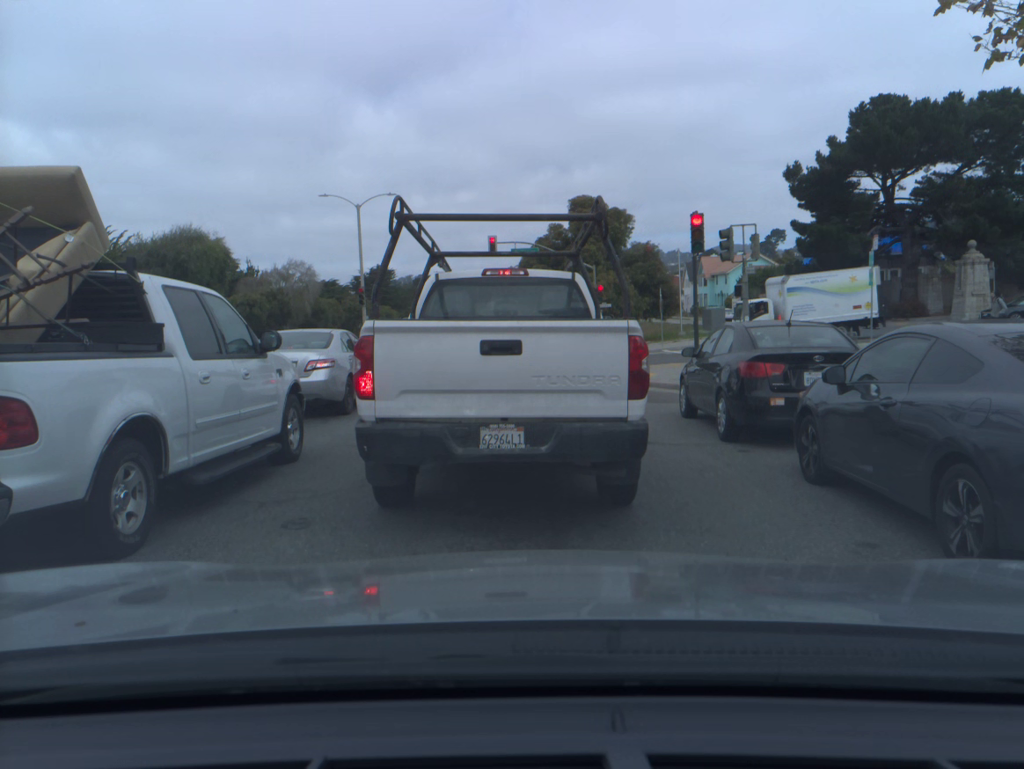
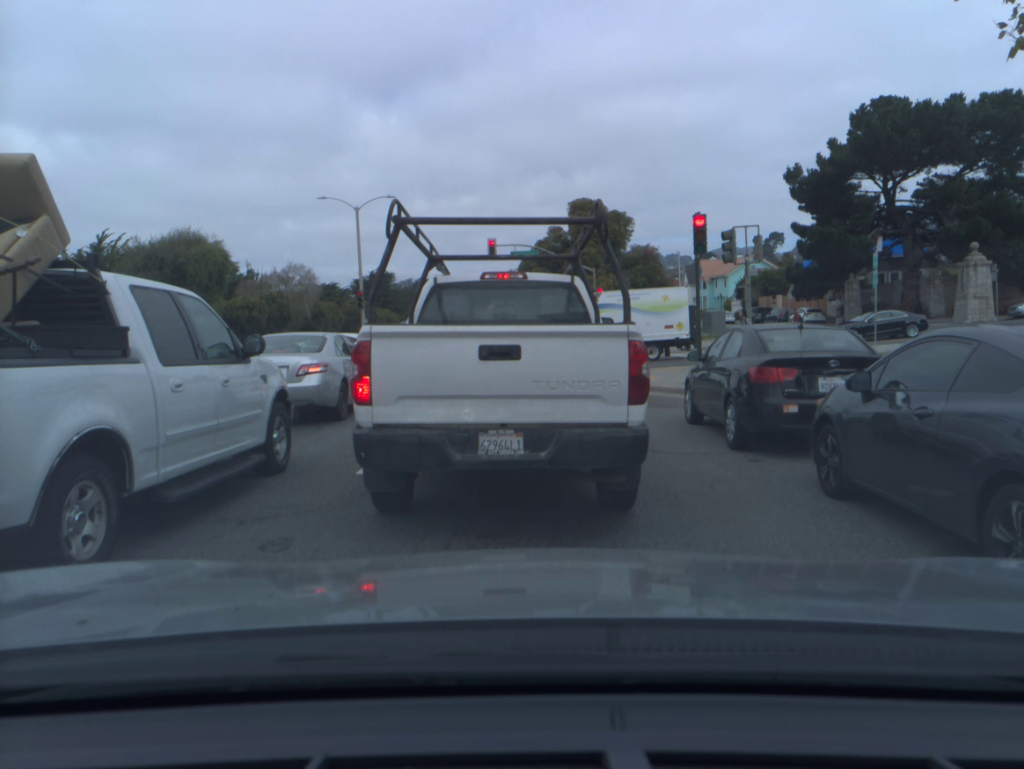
(0.0, +0.5) m; 0°
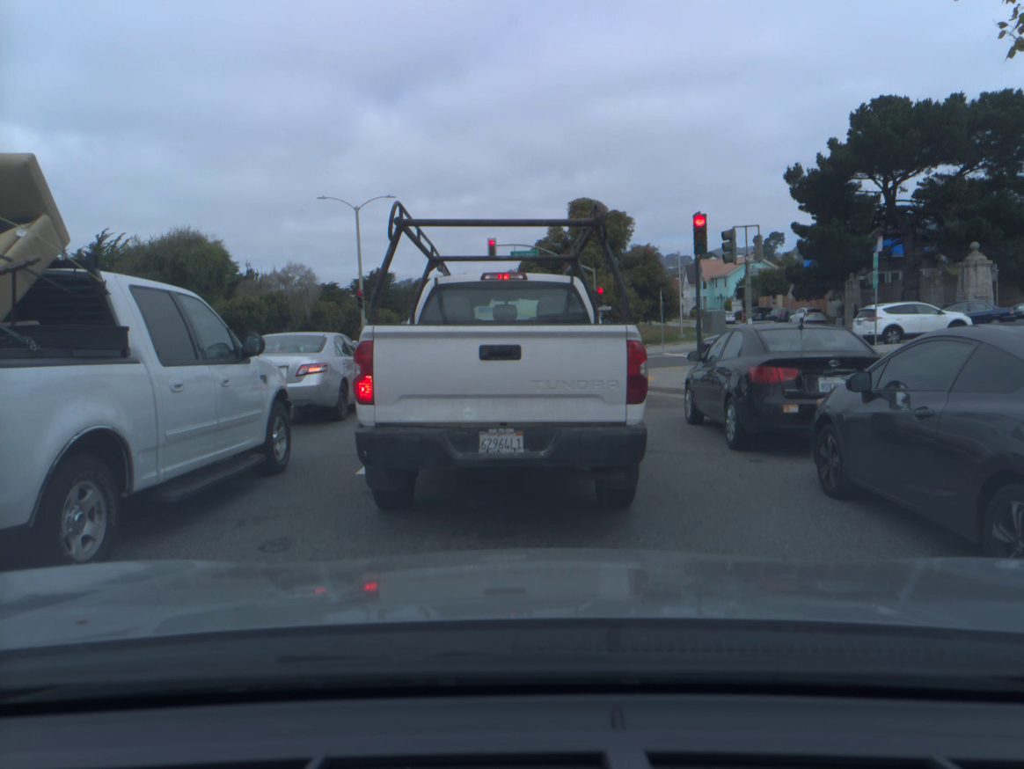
(0.0, 0.0) m; 0°
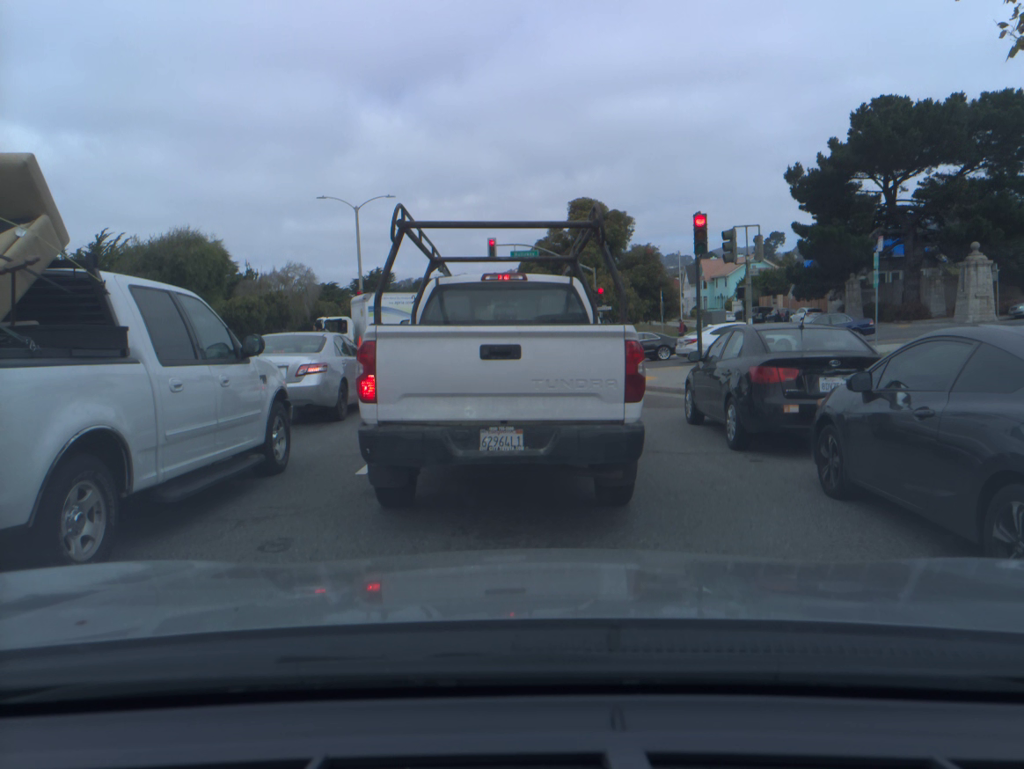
(0.0, 0.0) m; 0°
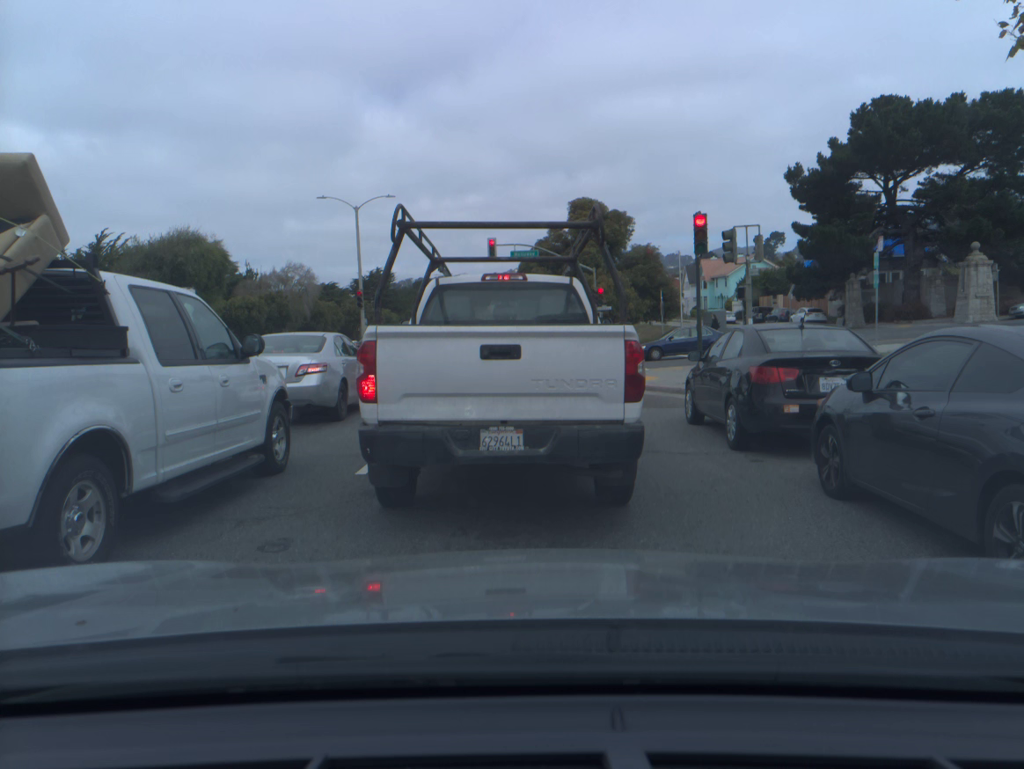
(0.0, 0.0) m; 0°
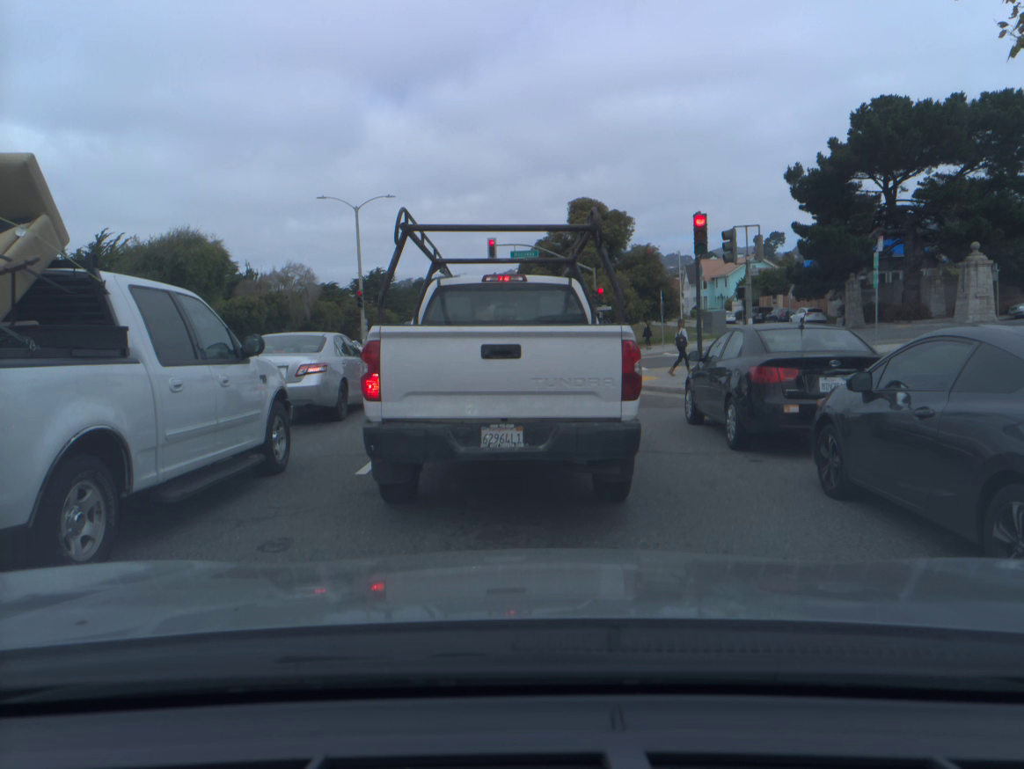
(0.0, +0.1) m; 0°
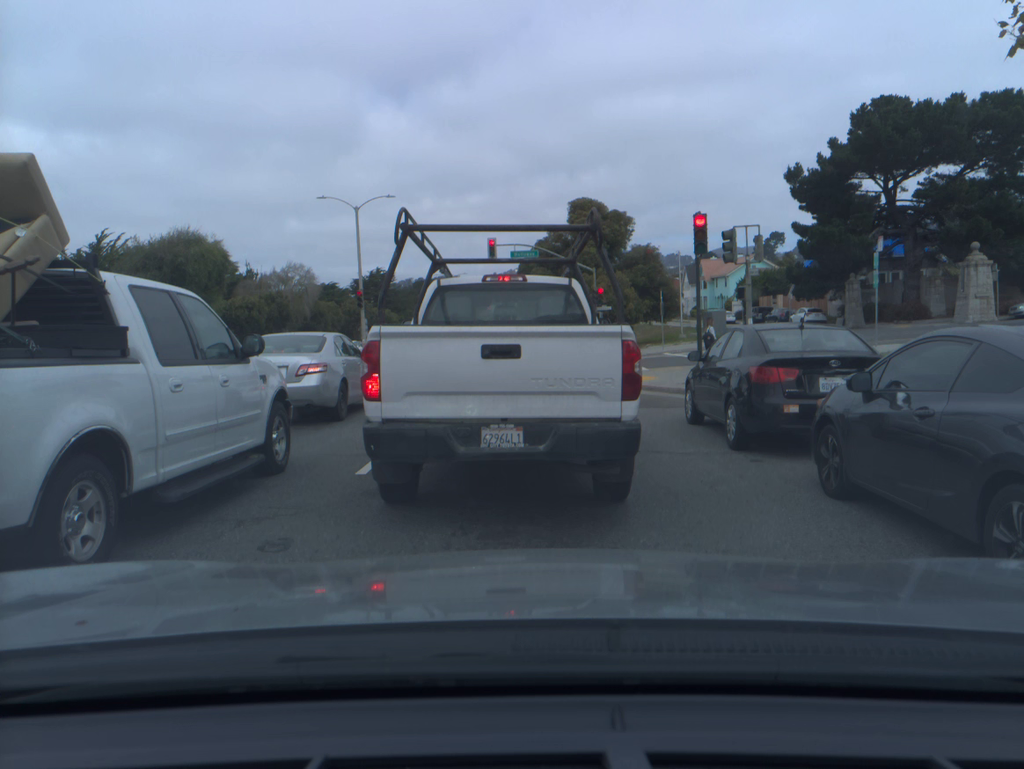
(0.0, 0.0) m; 0°
